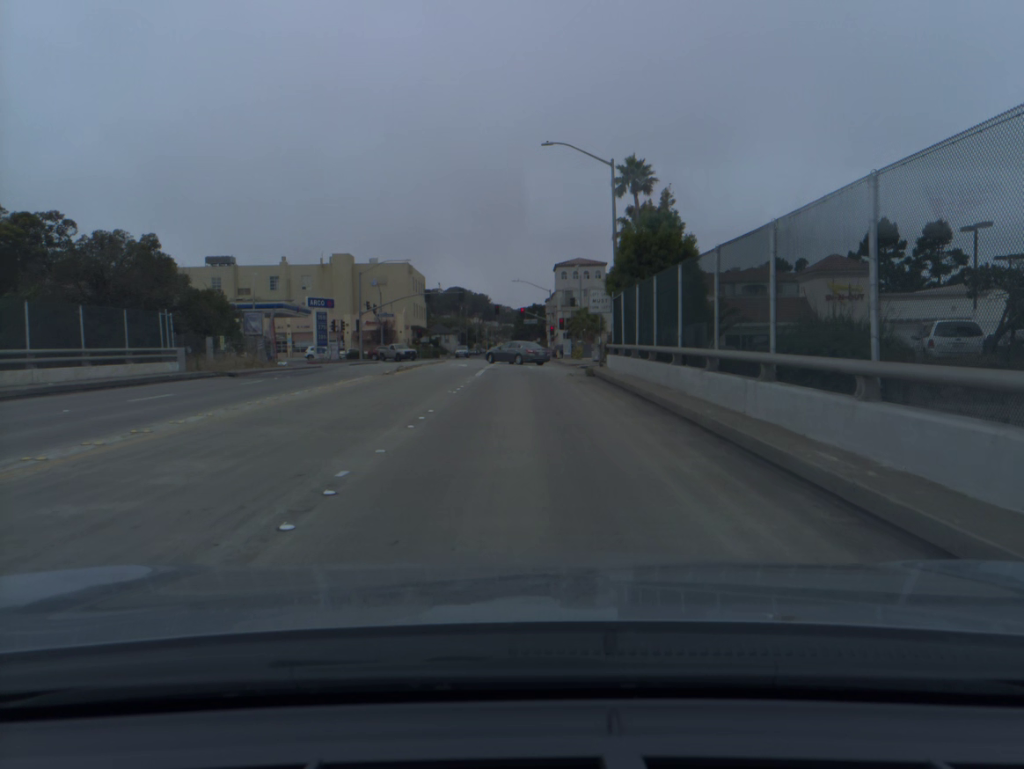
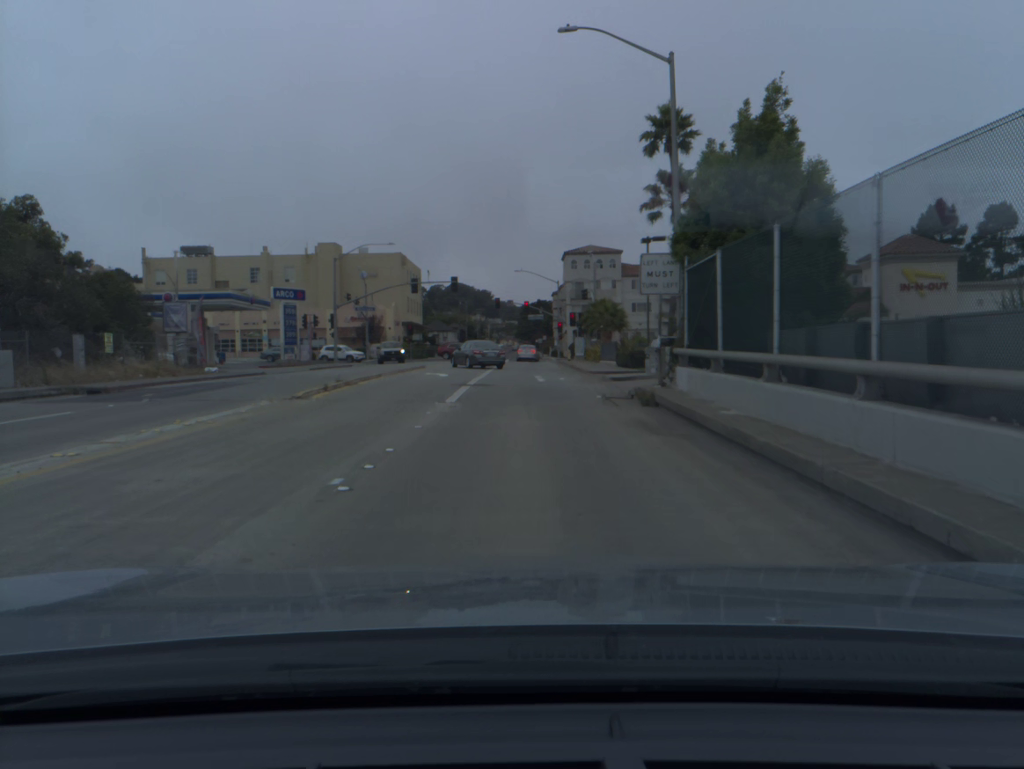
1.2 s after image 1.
(0.0, +12.1) m; 0°
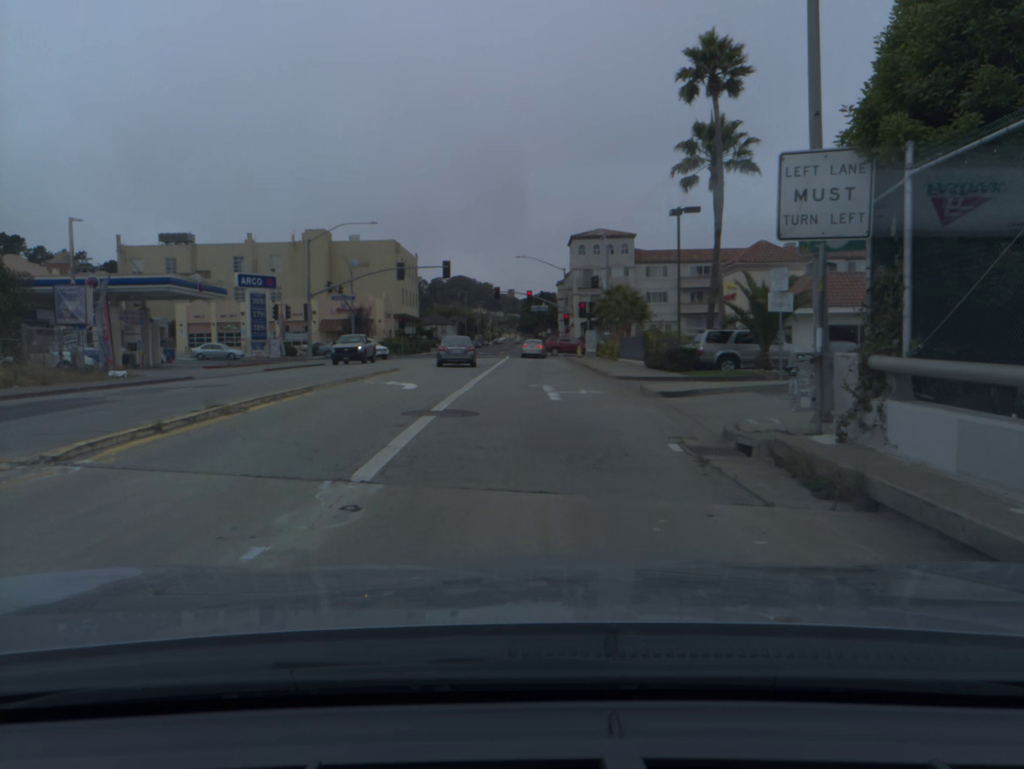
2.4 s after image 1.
(0.0, +9.6) m; 0°
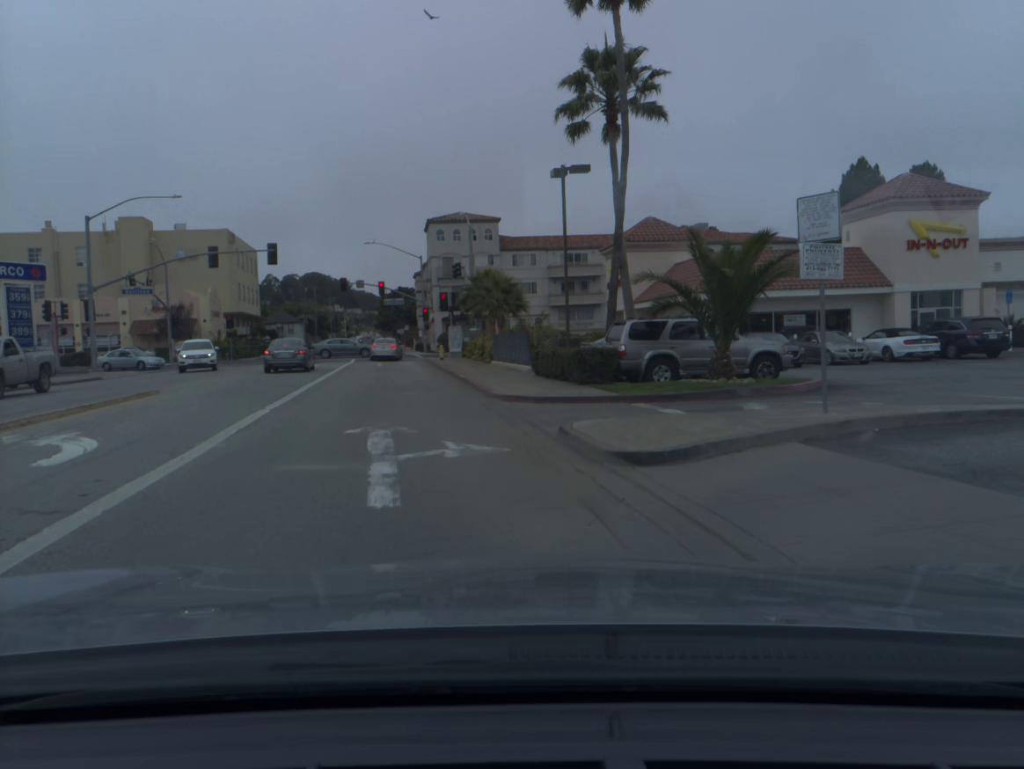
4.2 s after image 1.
(+0.7, +10.5) m; +15°
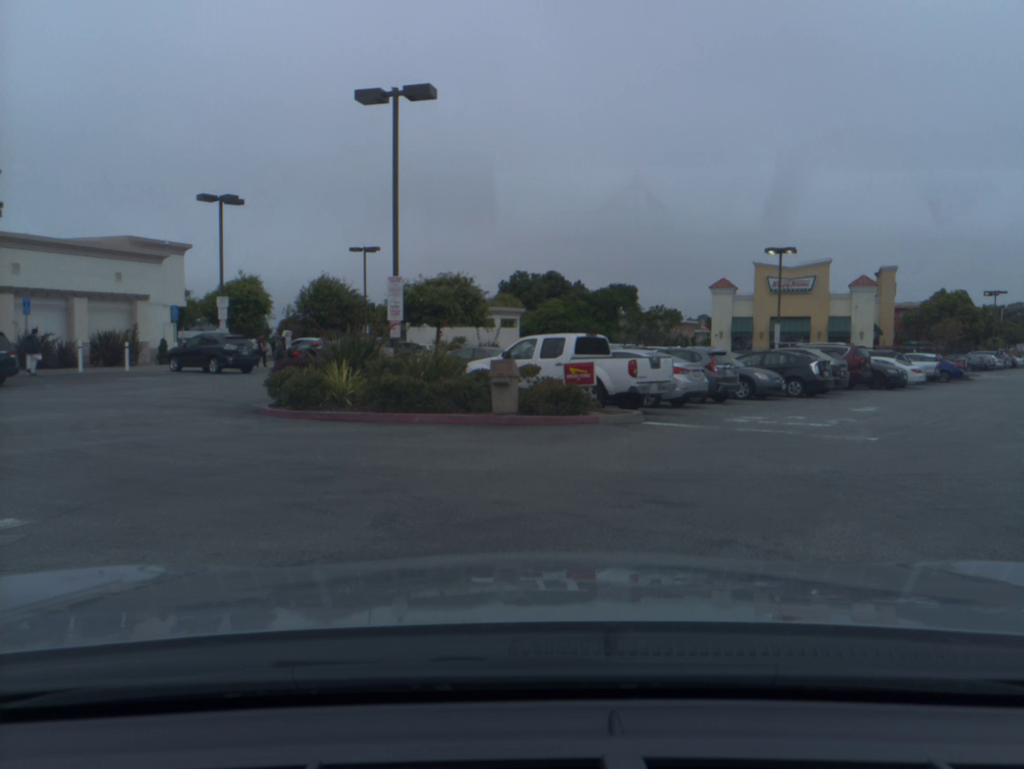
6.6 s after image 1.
(+5.0, +8.2) m; +61°
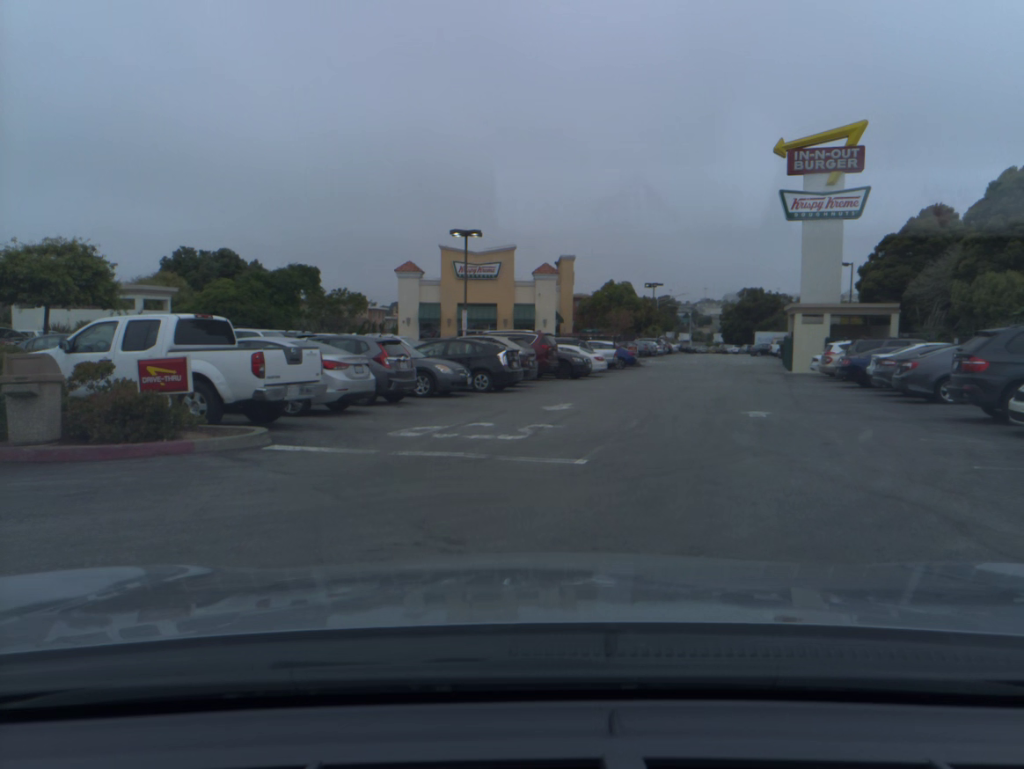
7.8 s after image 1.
(+1.0, +4.5) m; +22°
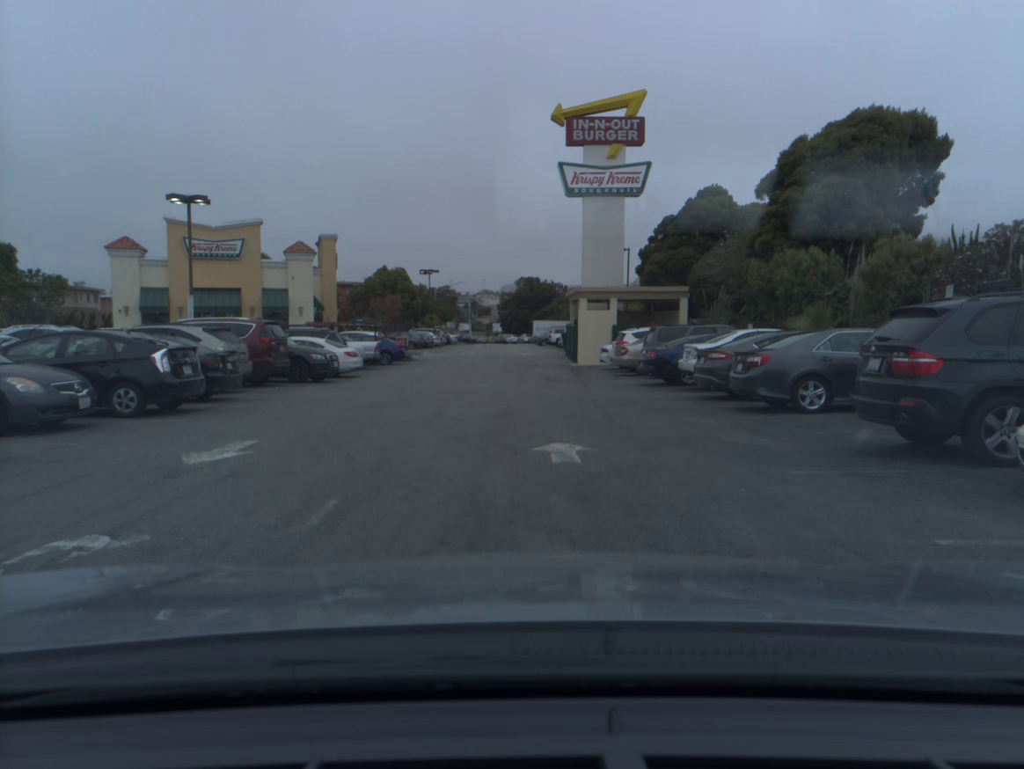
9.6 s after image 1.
(+0.9, +7.5) m; +10°
